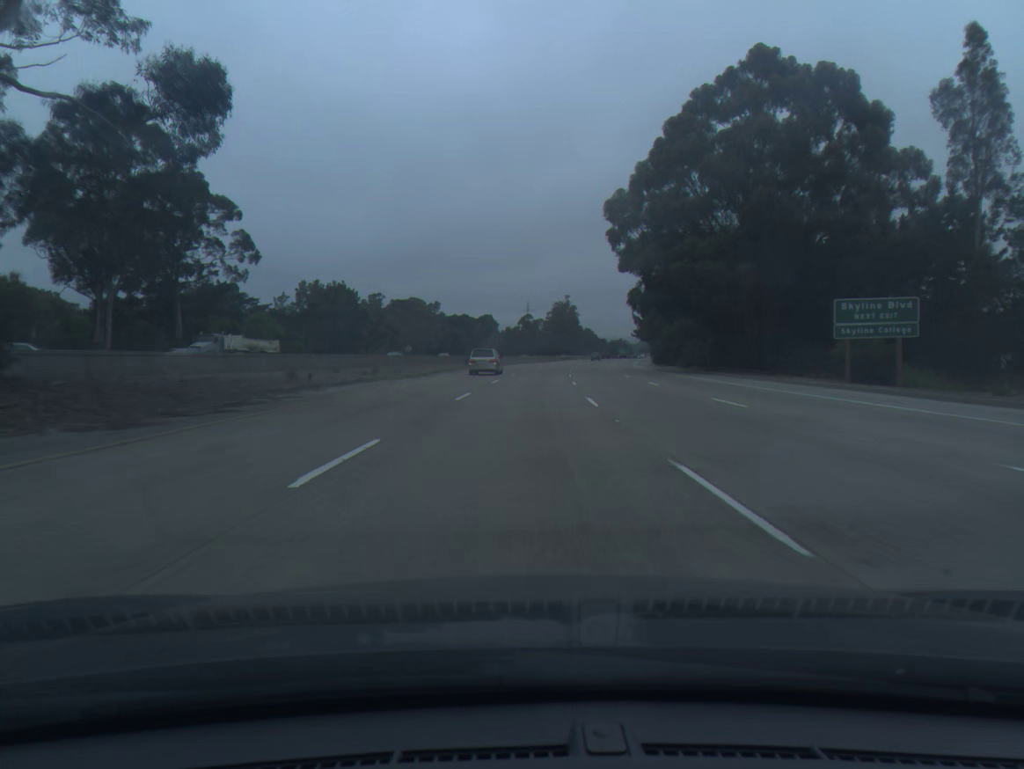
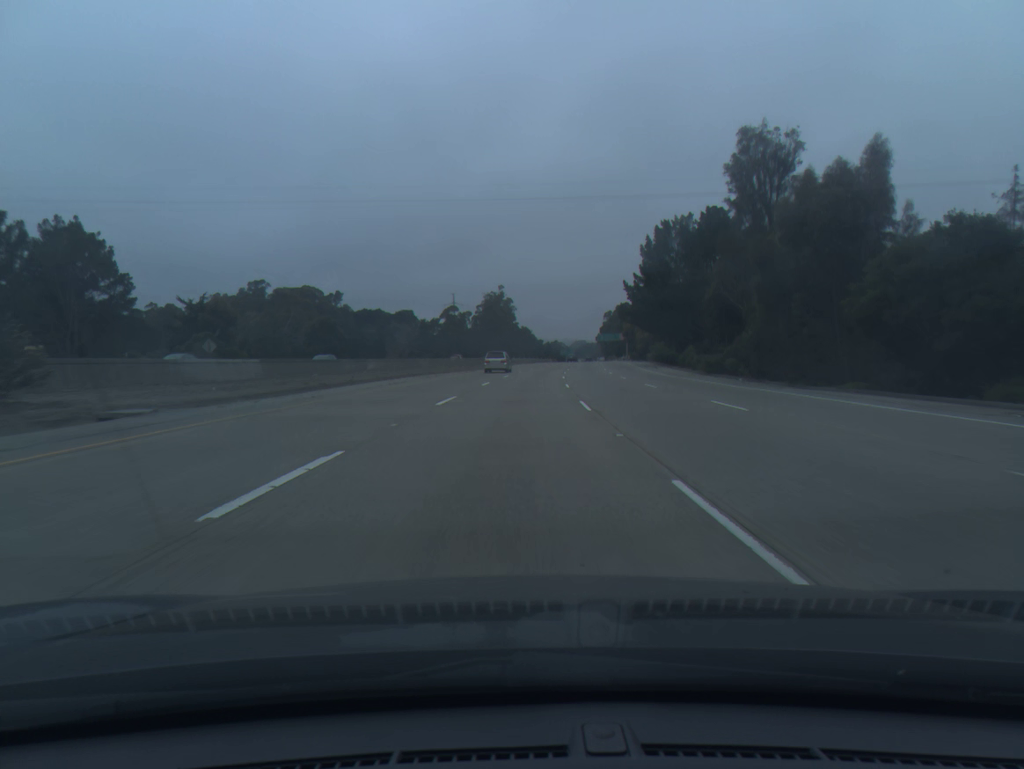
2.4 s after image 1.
(+3.4, +74.6) m; +5°
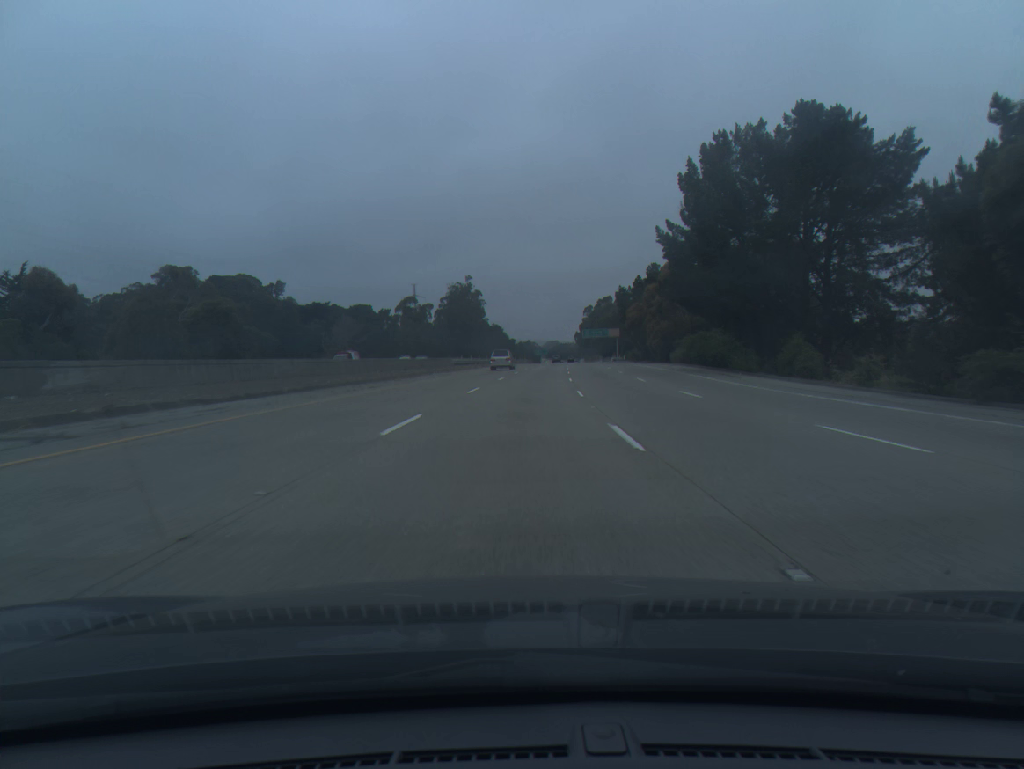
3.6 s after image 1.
(+0.6, +37.3) m; +2°
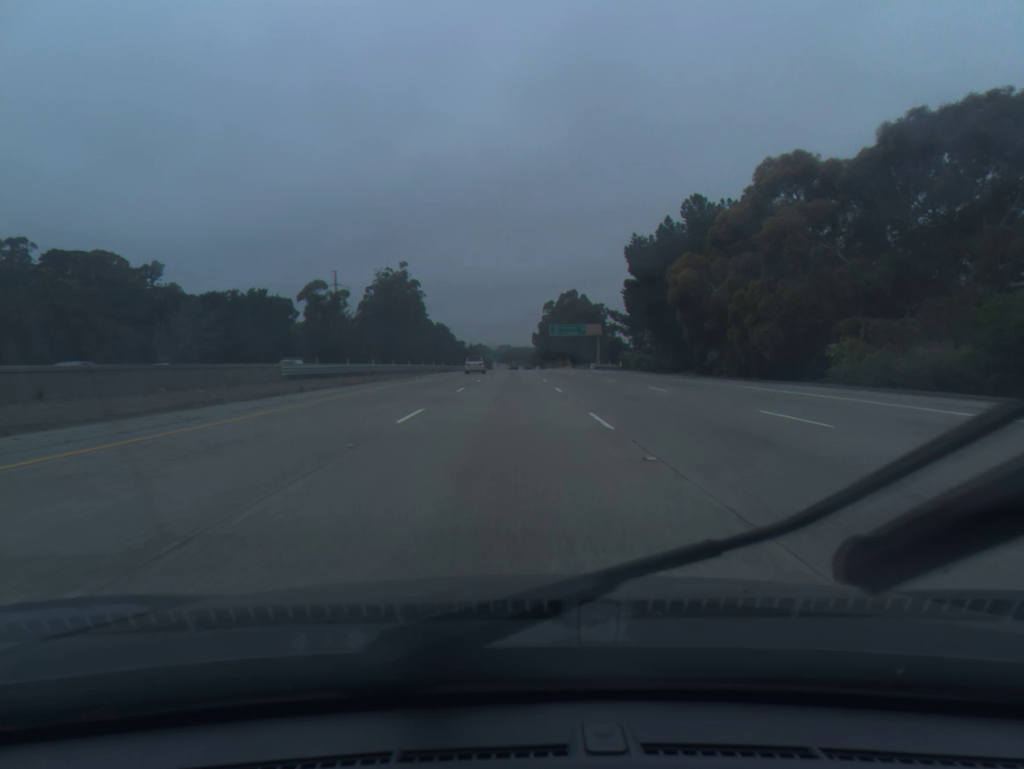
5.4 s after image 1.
(+1.8, +56.0) m; +3°
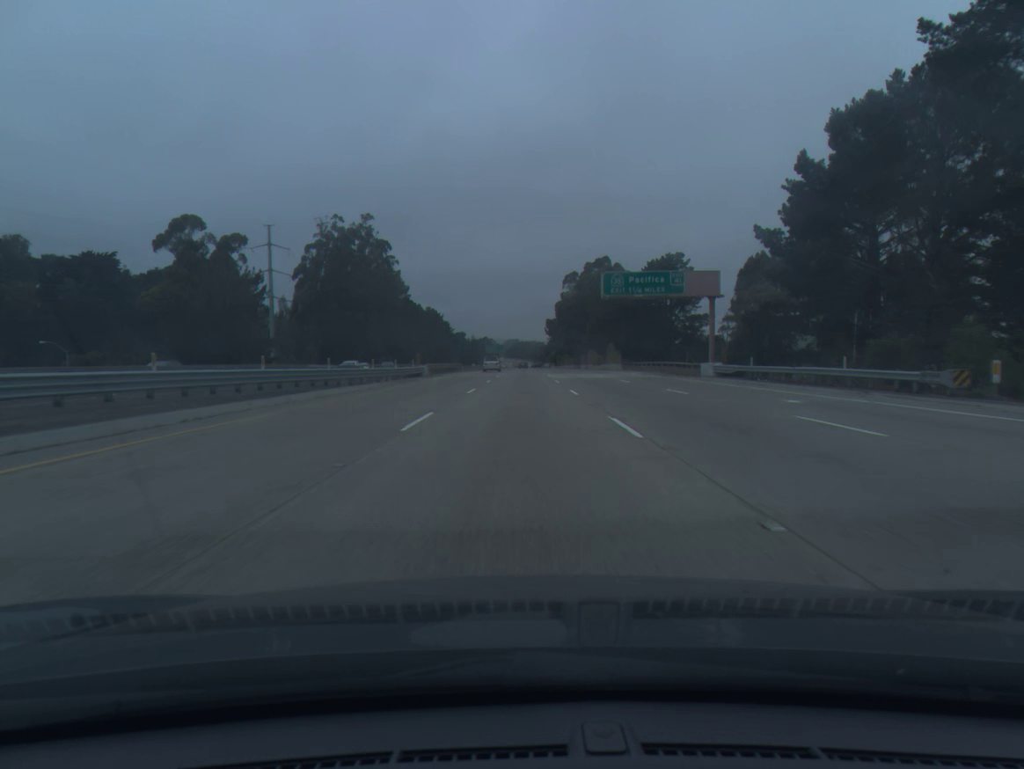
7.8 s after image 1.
(-0.4, +74.6) m; 0°
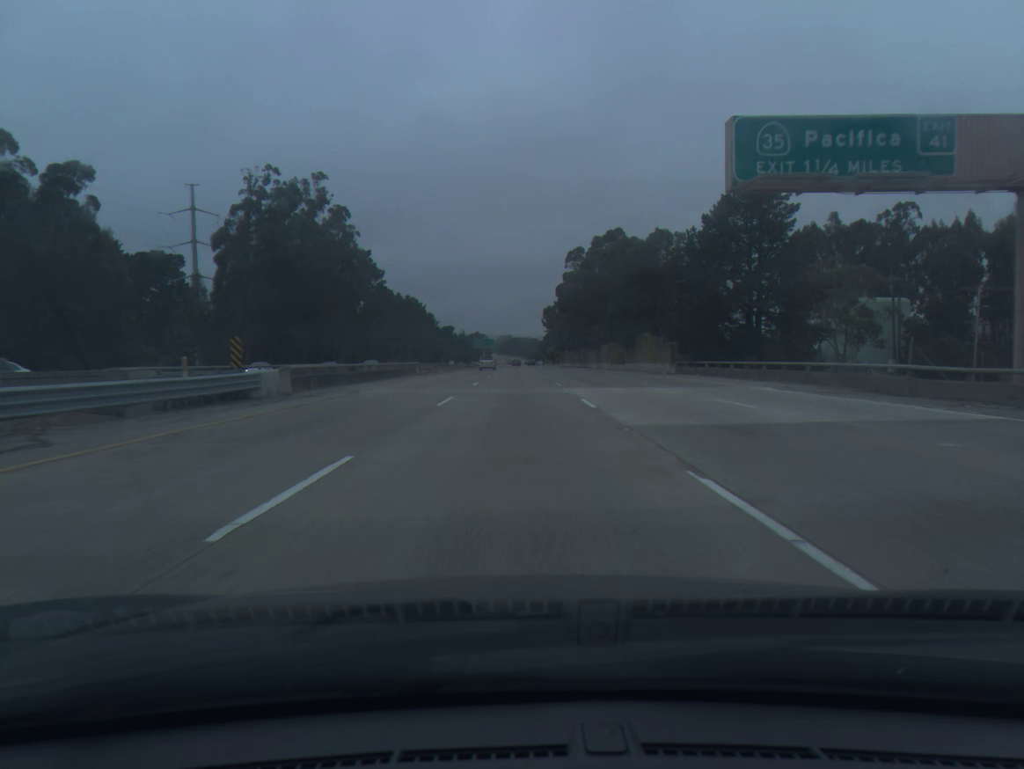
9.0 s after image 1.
(+0.1, +37.4) m; 0°
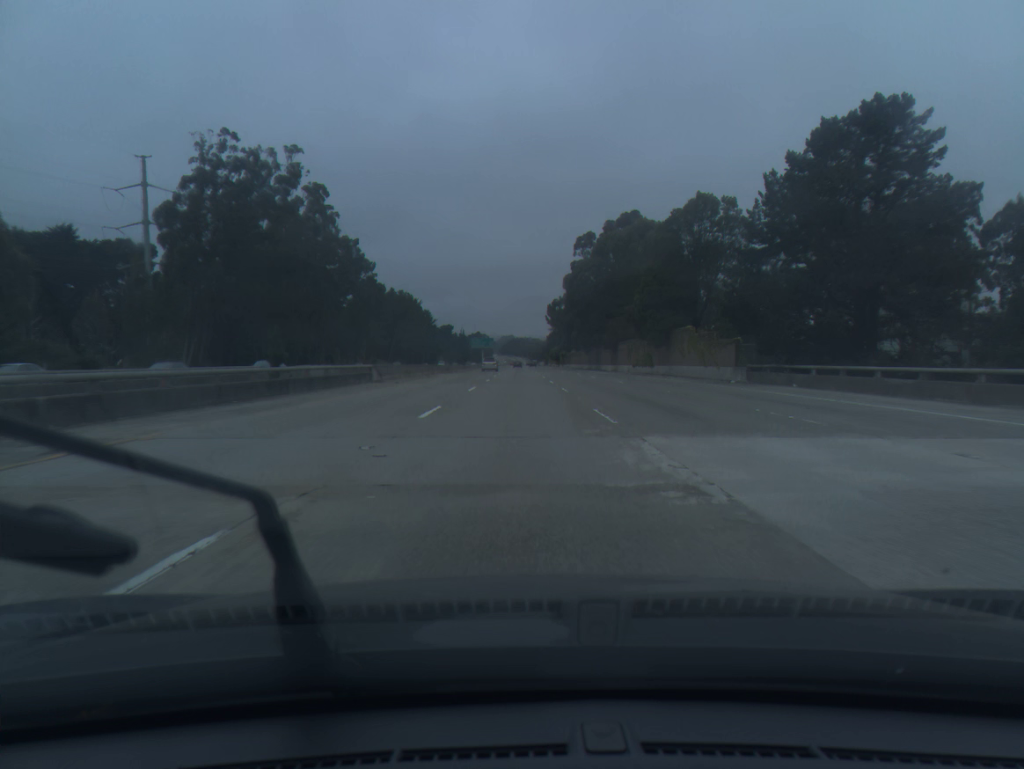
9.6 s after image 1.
(0.0, +18.7) m; 0°
